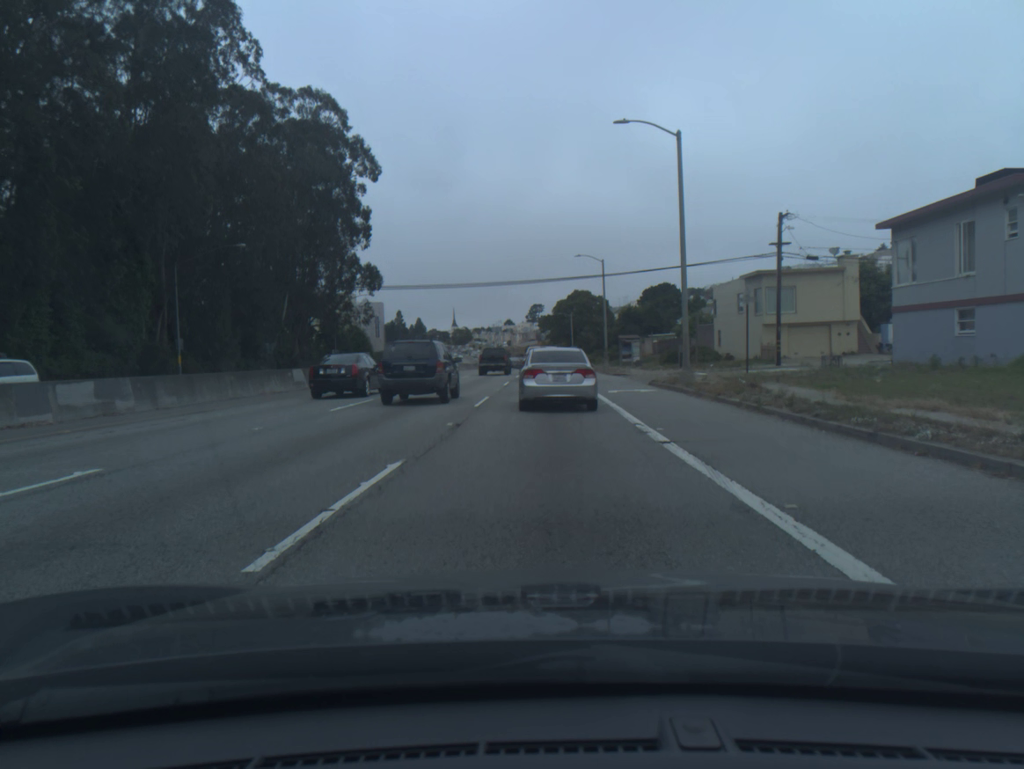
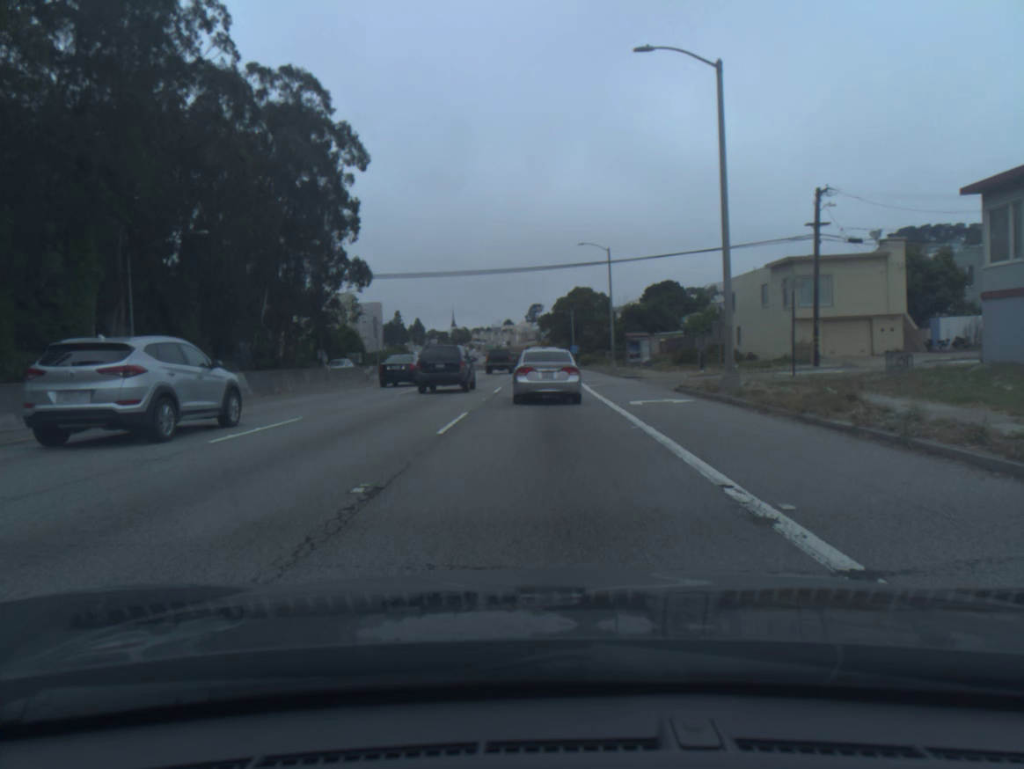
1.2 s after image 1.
(0.0, +6.8) m; 0°
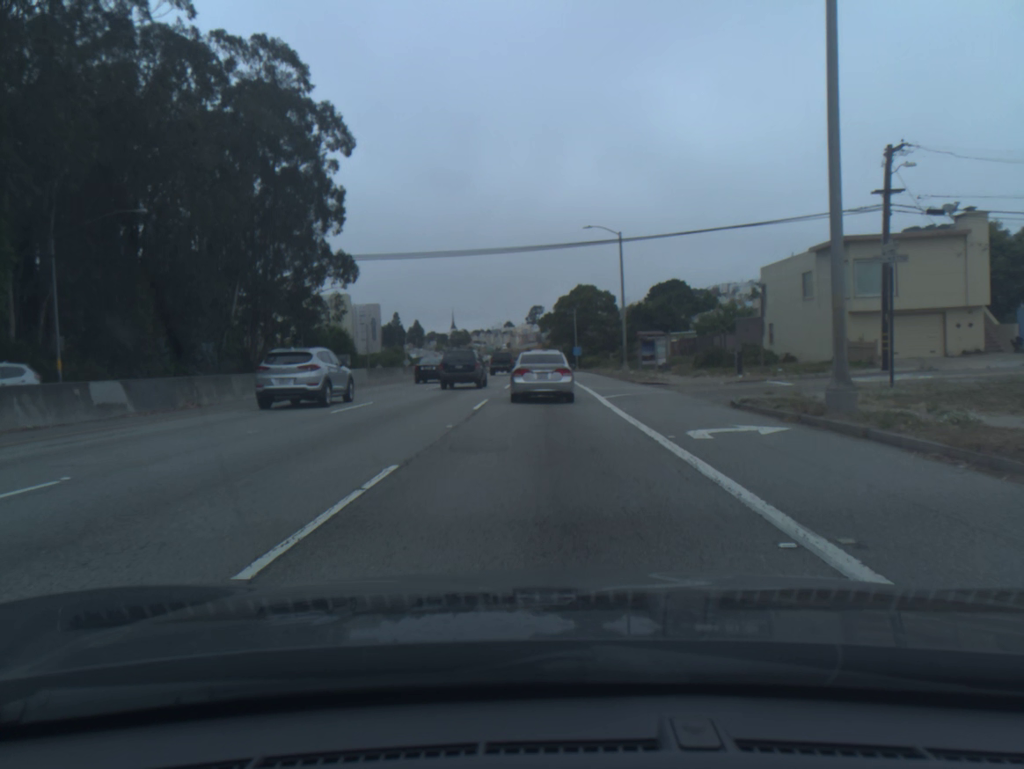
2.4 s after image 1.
(0.0, +8.1) m; 0°
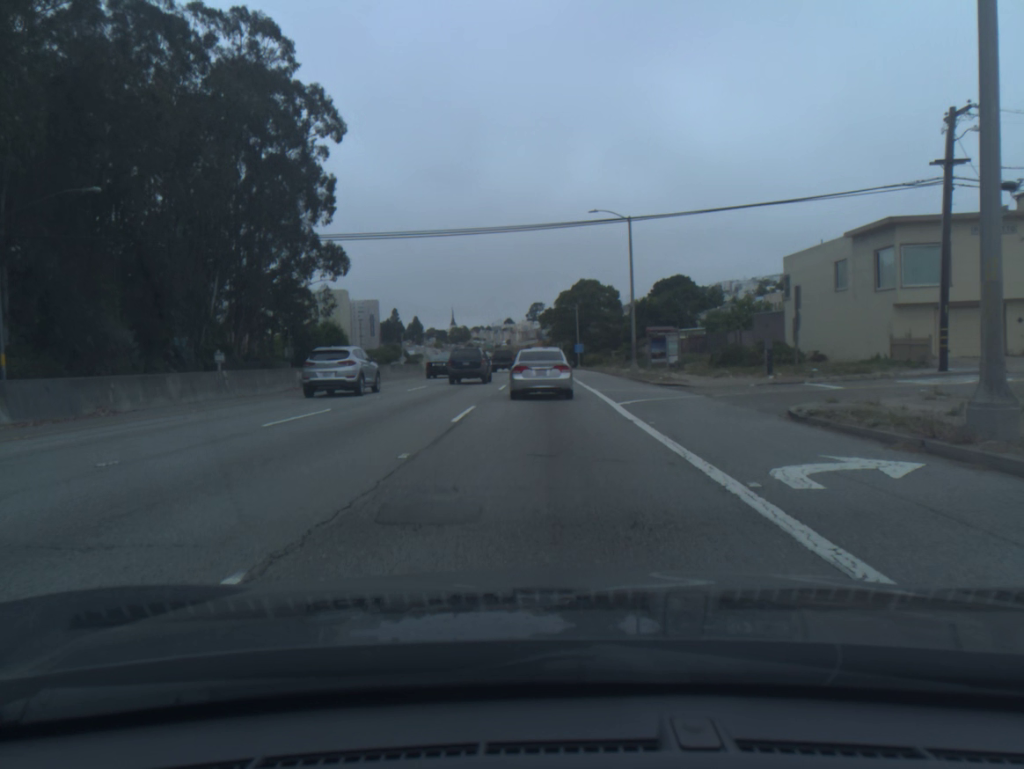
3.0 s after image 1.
(0.0, +4.6) m; 0°
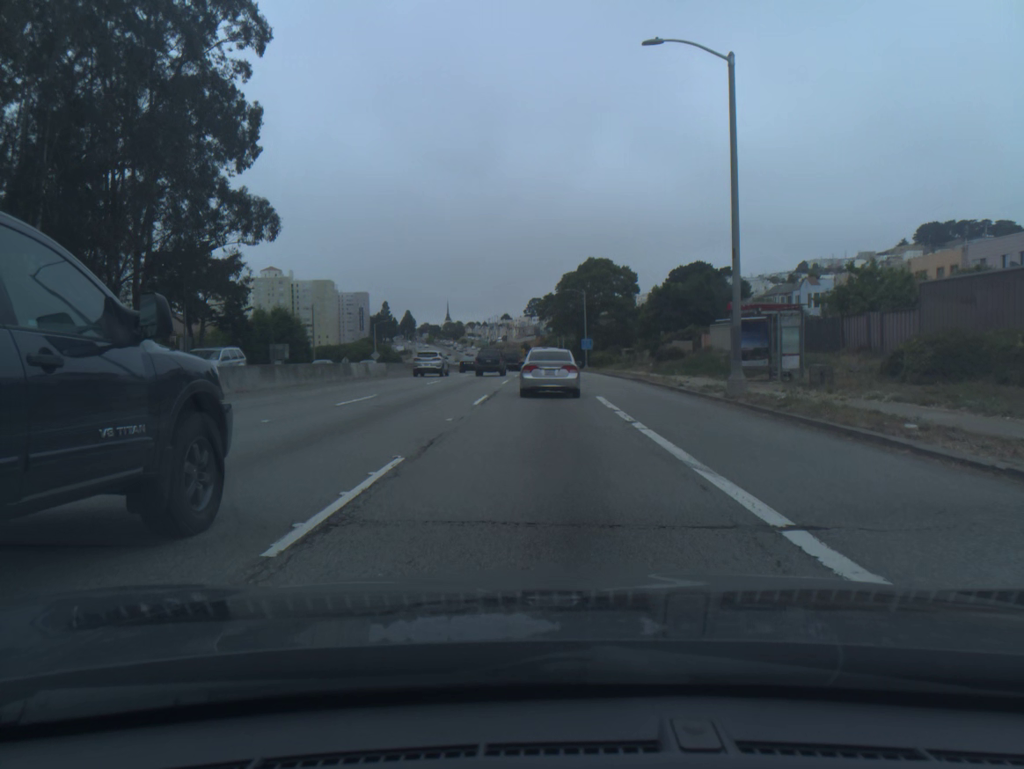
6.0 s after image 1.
(0.0, +24.3) m; 0°
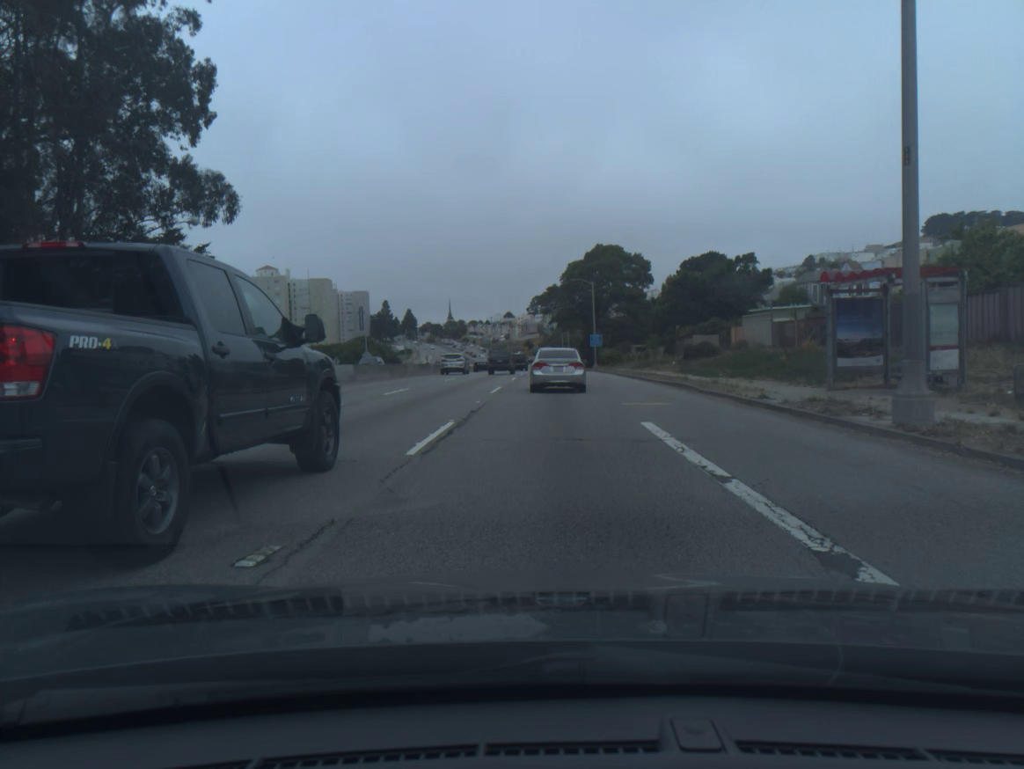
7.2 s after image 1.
(0.0, +10.0) m; 0°
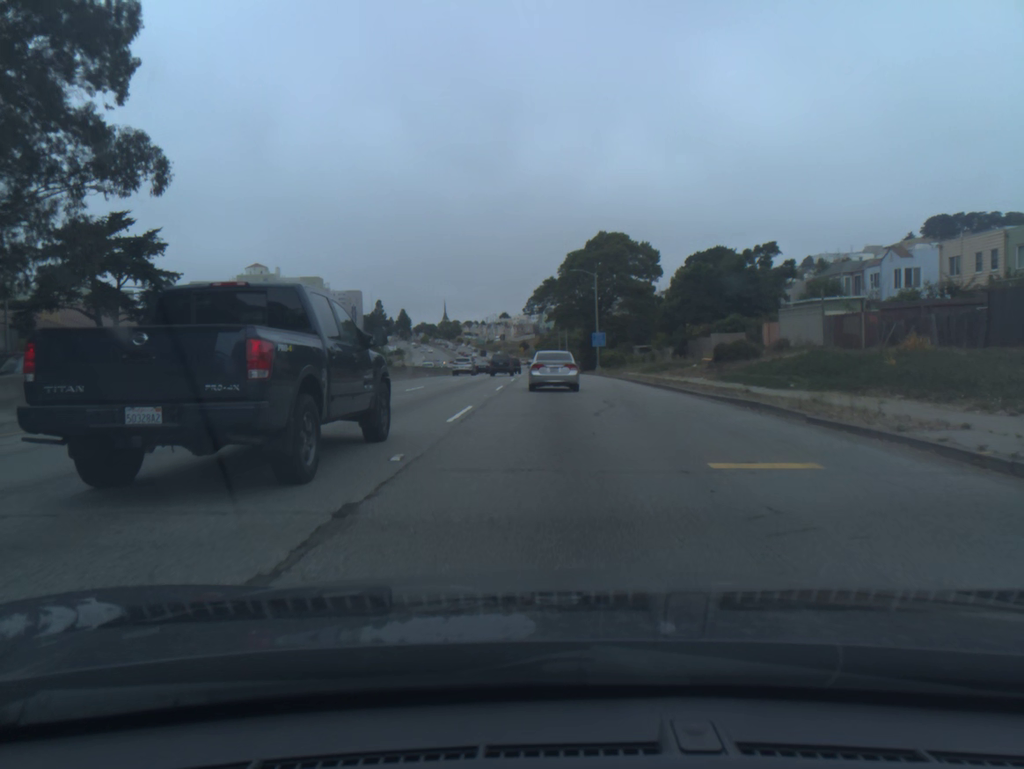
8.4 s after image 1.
(0.0, +10.3) m; 0°
